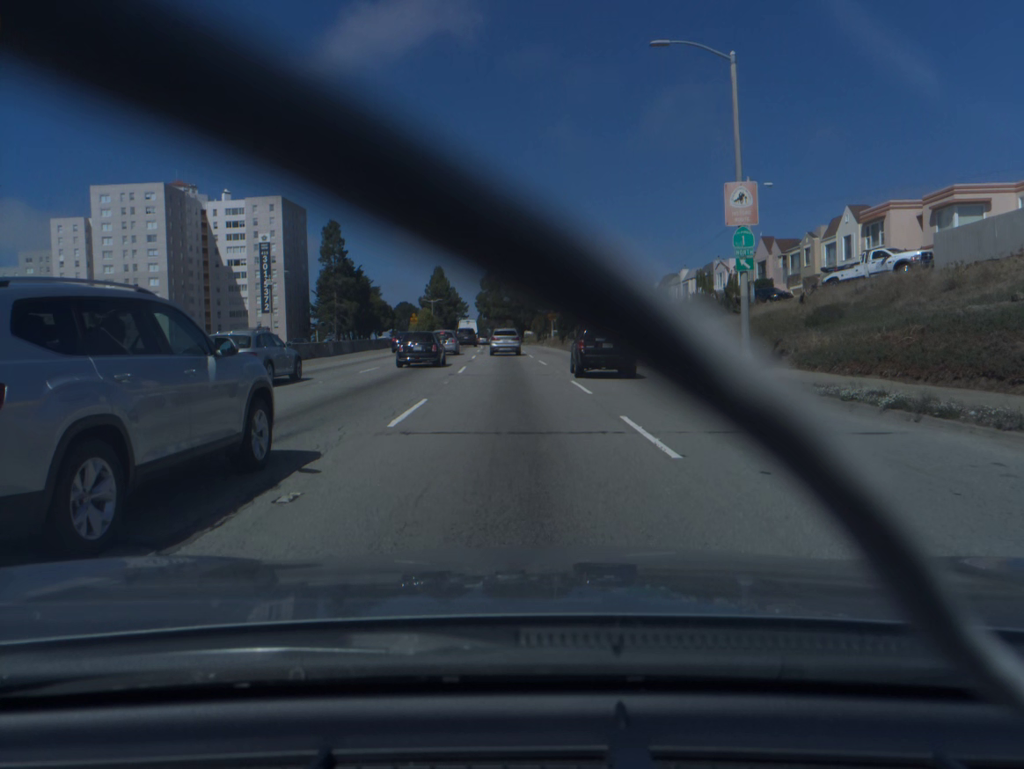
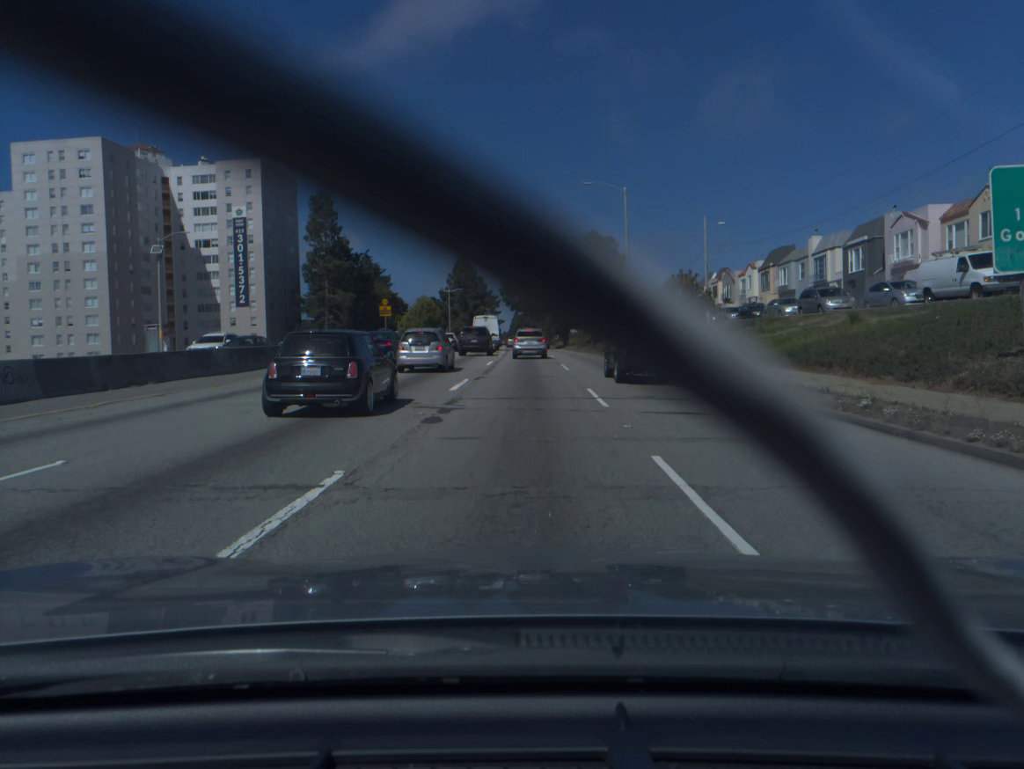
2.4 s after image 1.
(-1.0, +37.9) m; -3°
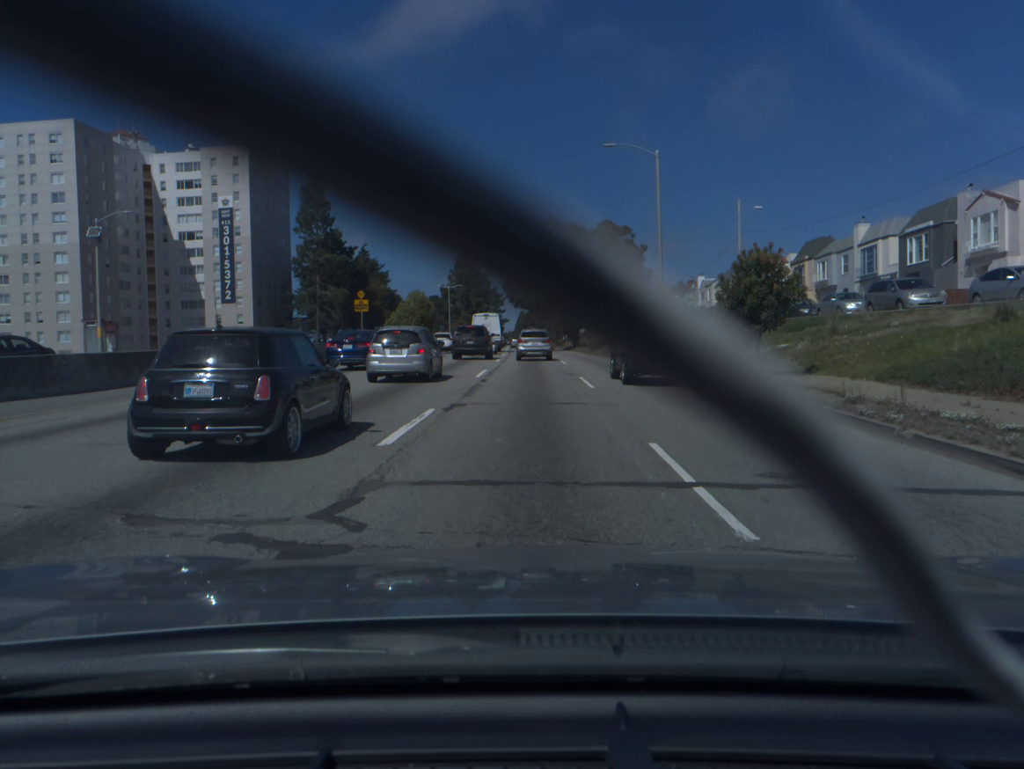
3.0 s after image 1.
(0.0, +9.1) m; 0°
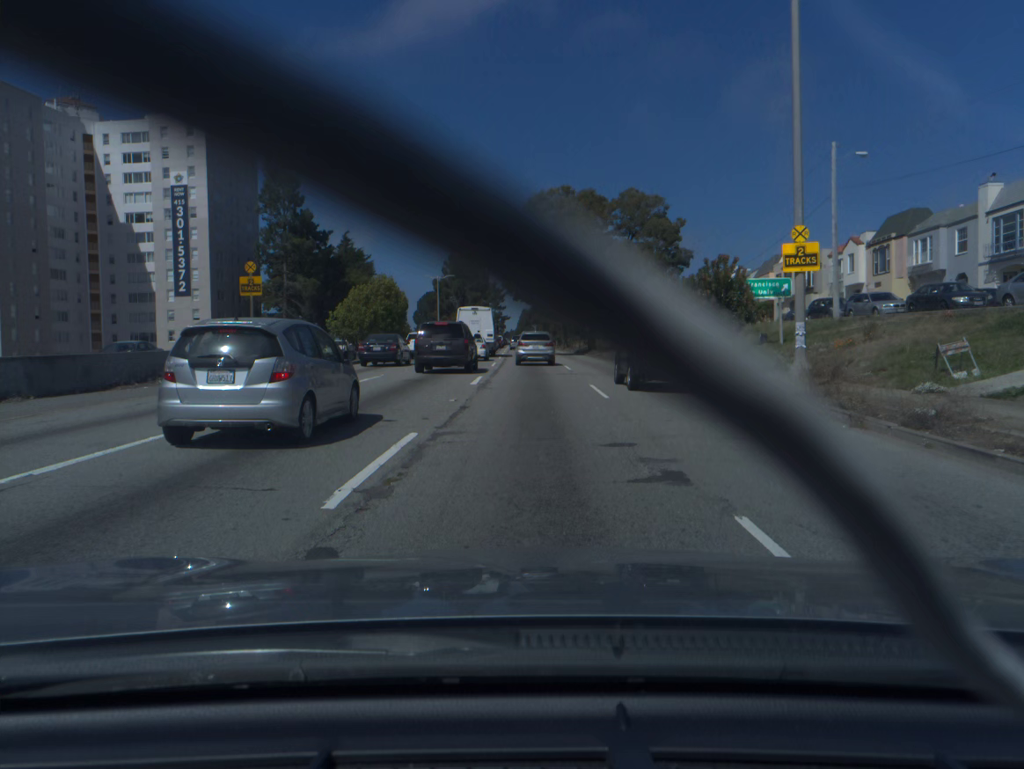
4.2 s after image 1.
(0.0, +17.7) m; 0°
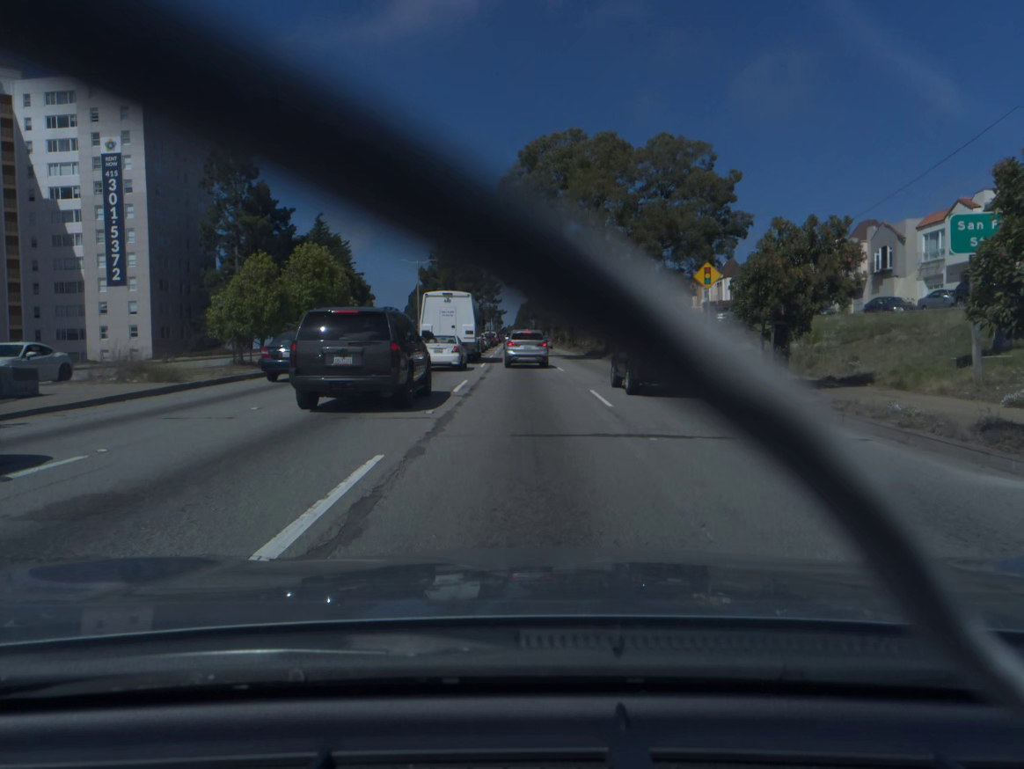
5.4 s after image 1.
(0.0, +16.8) m; 0°
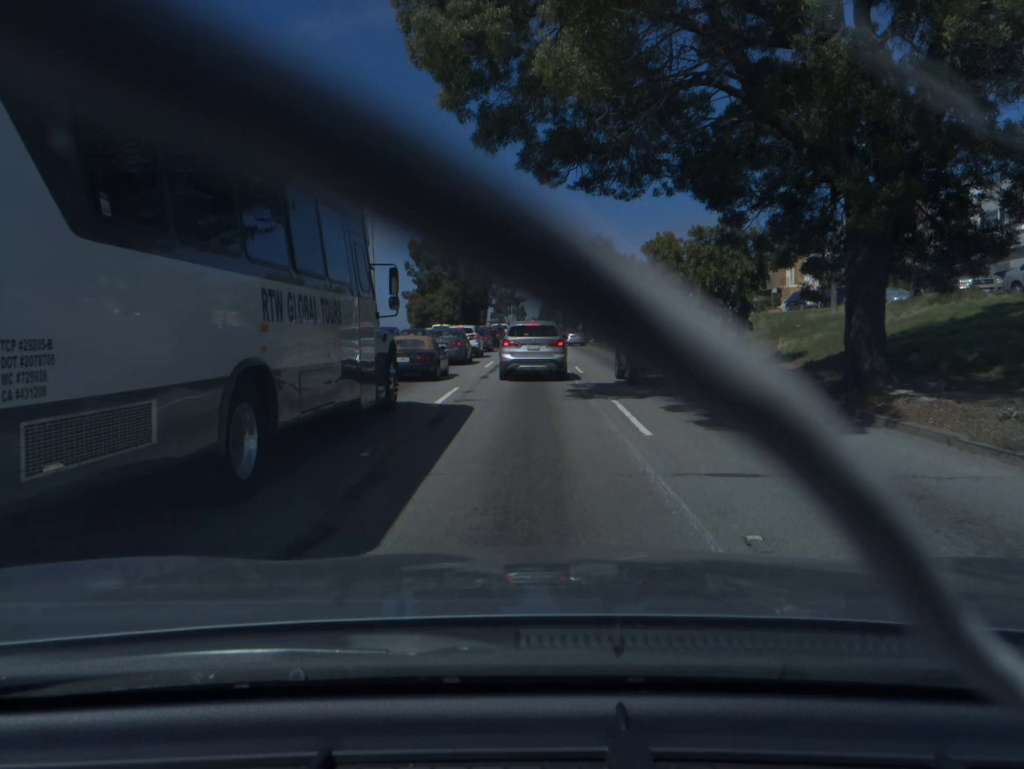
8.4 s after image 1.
(-0.3, +34.9) m; -2°
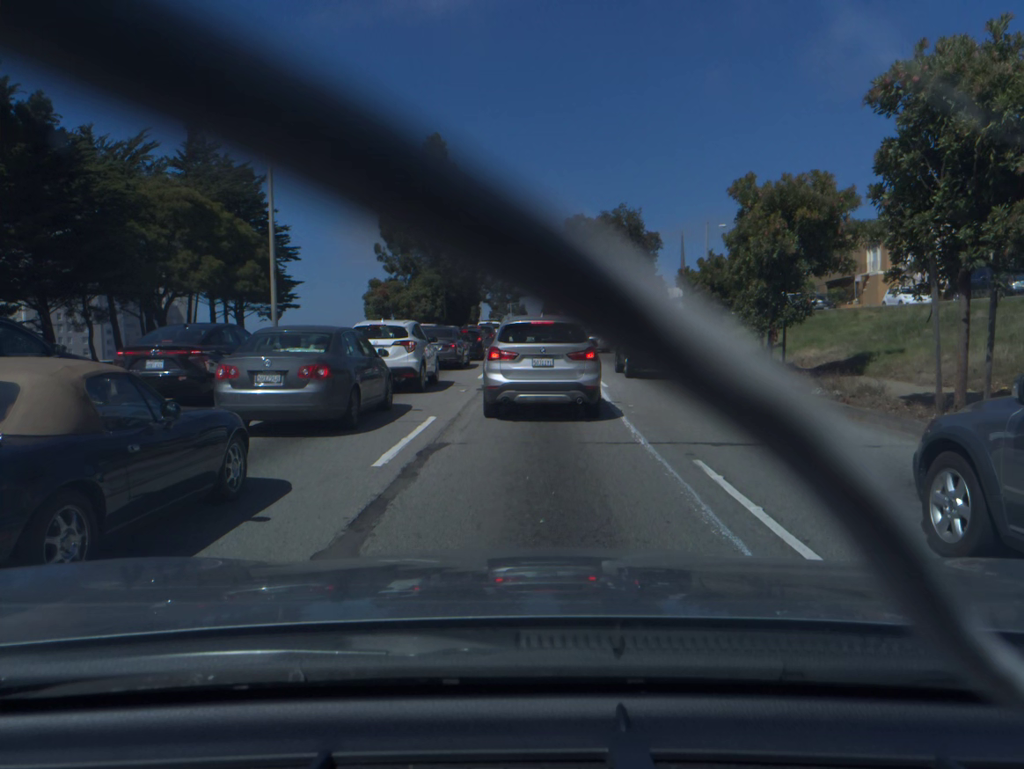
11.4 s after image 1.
(-0.1, +20.8) m; 0°
